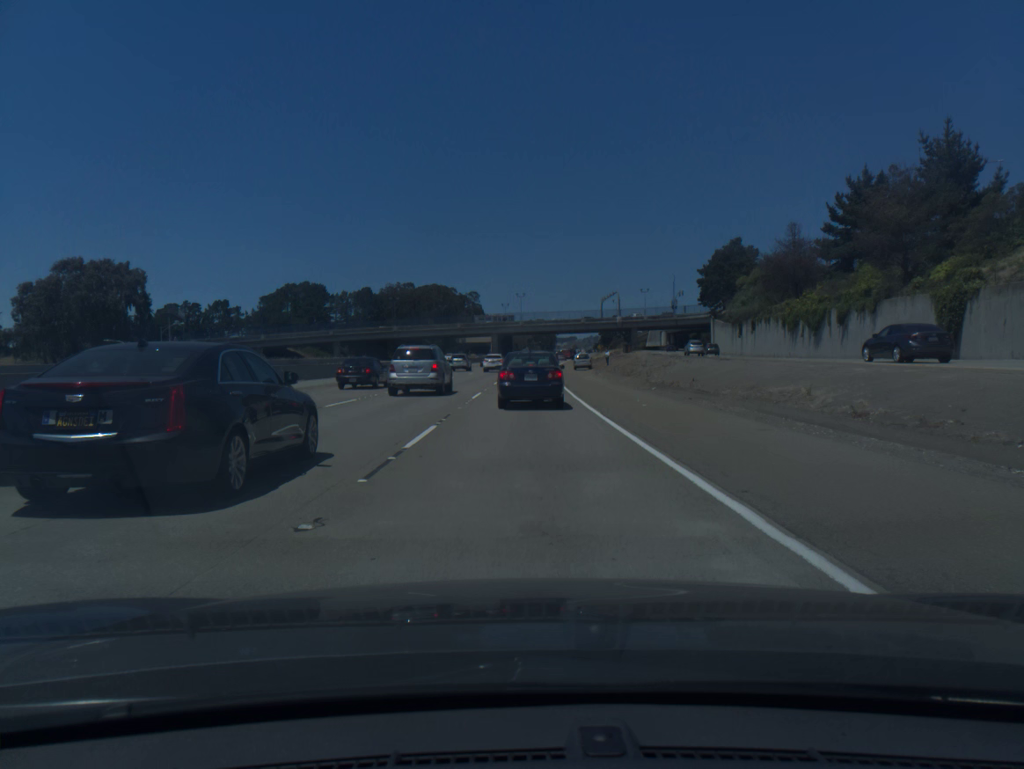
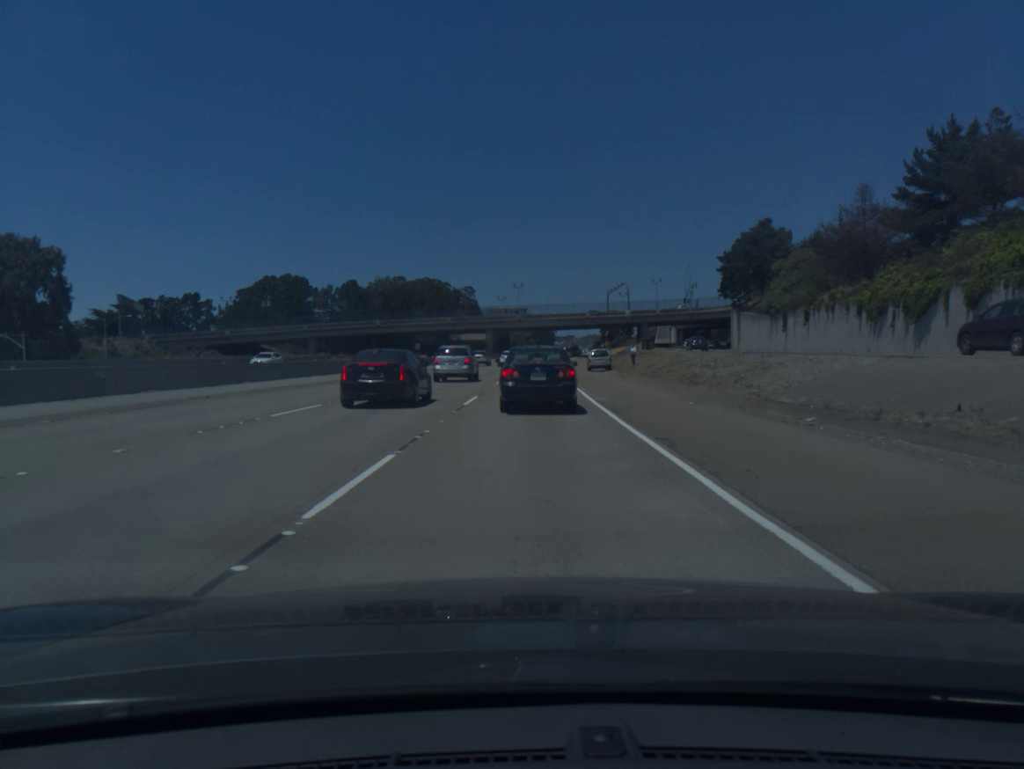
(0.0, +20.0) m; 0°
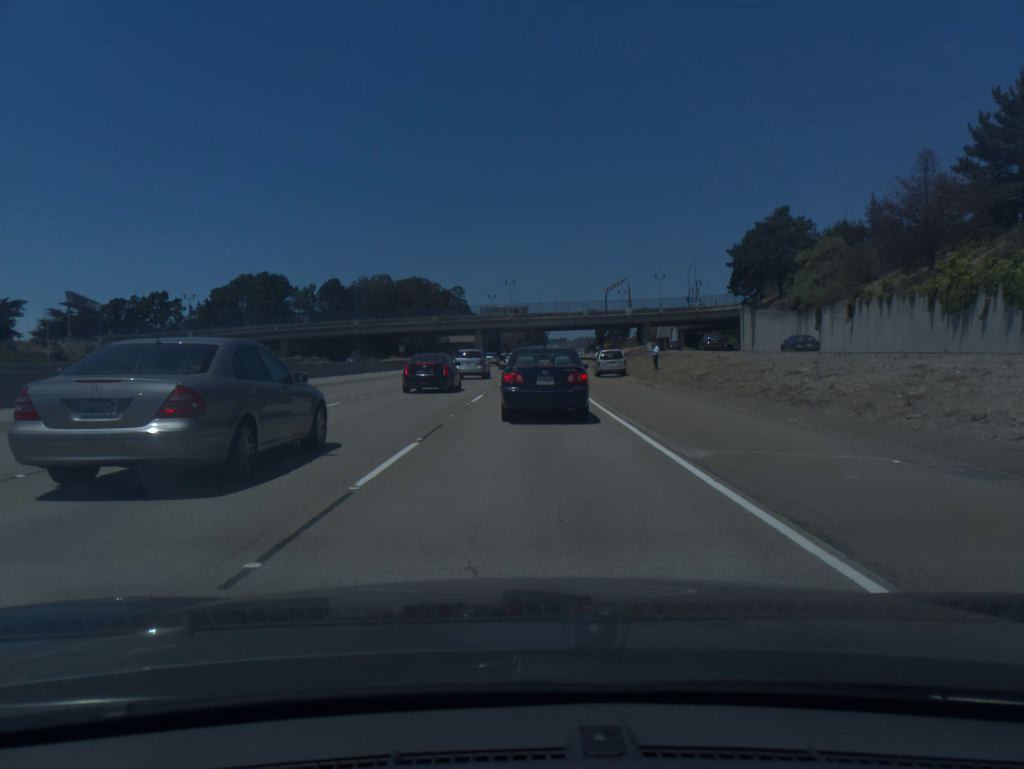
(+0.1, +12.6) m; +1°
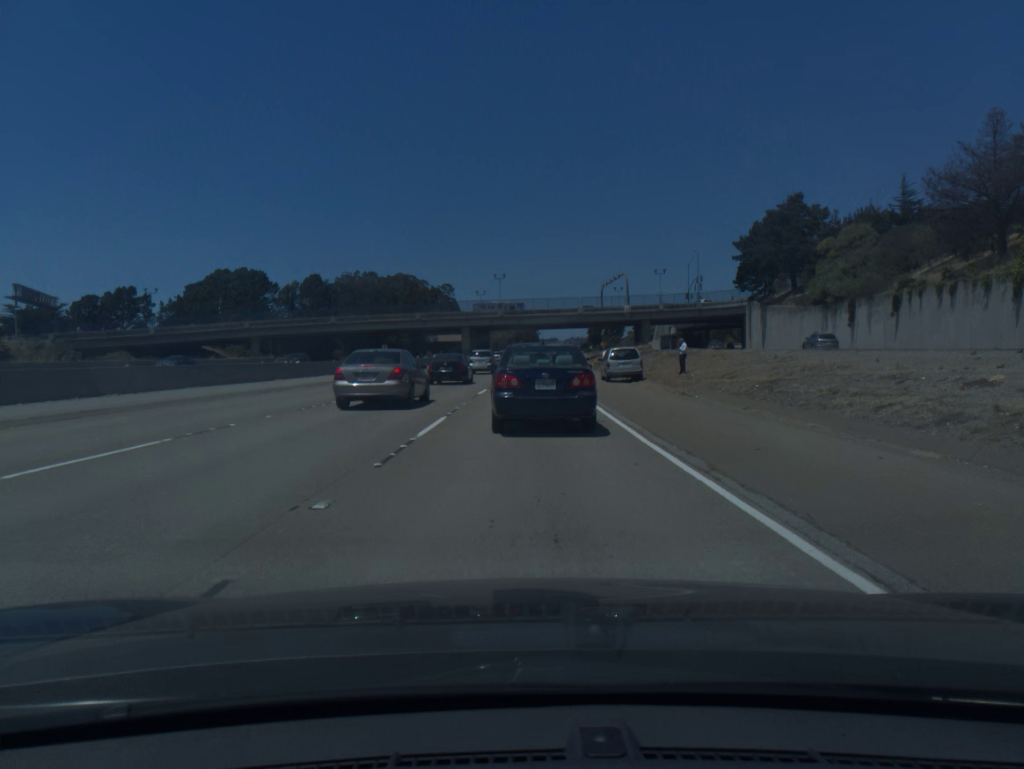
(0.0, +10.2) m; 0°
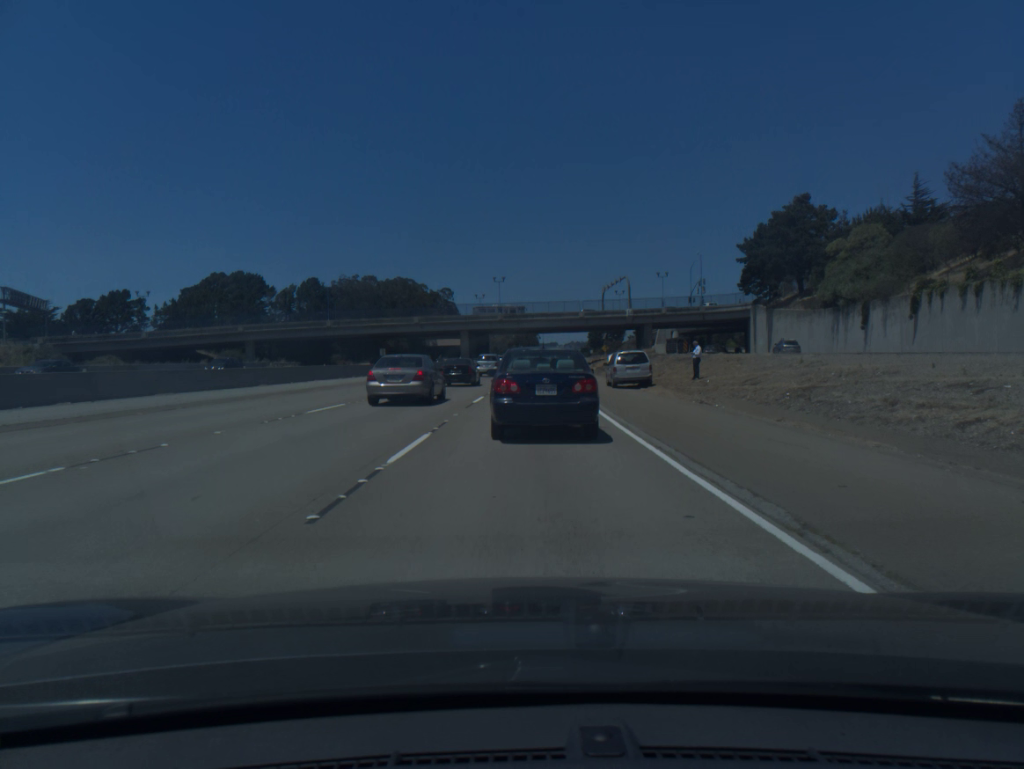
(0.0, +2.8) m; 0°
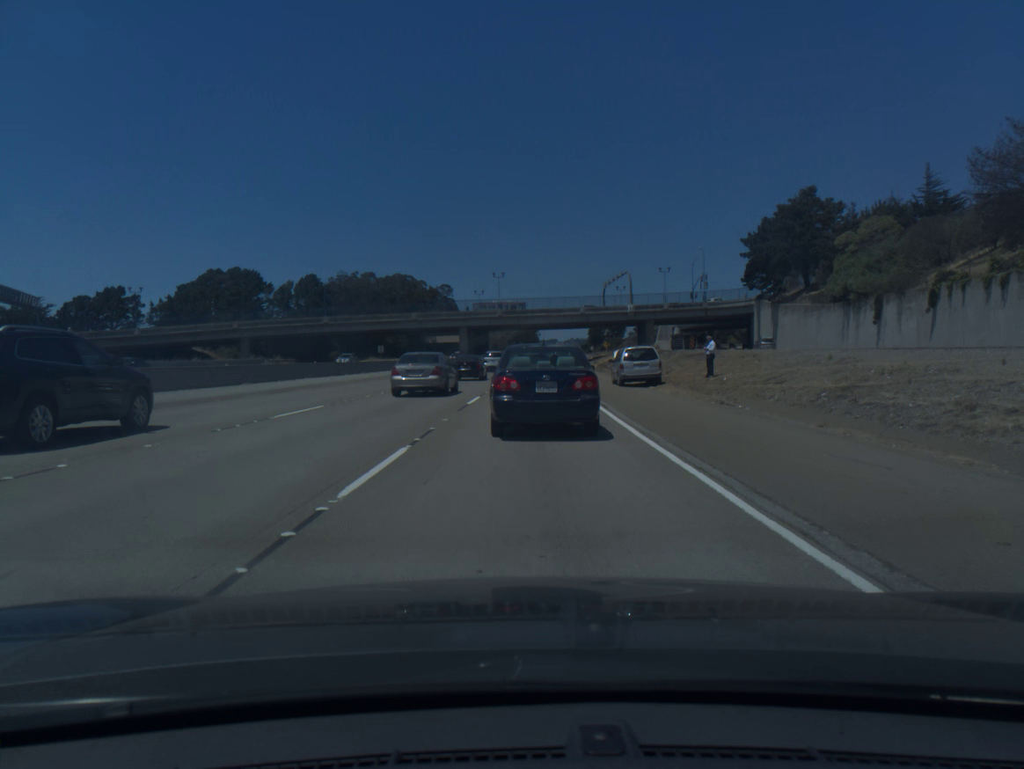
(0.0, +2.6) m; 0°
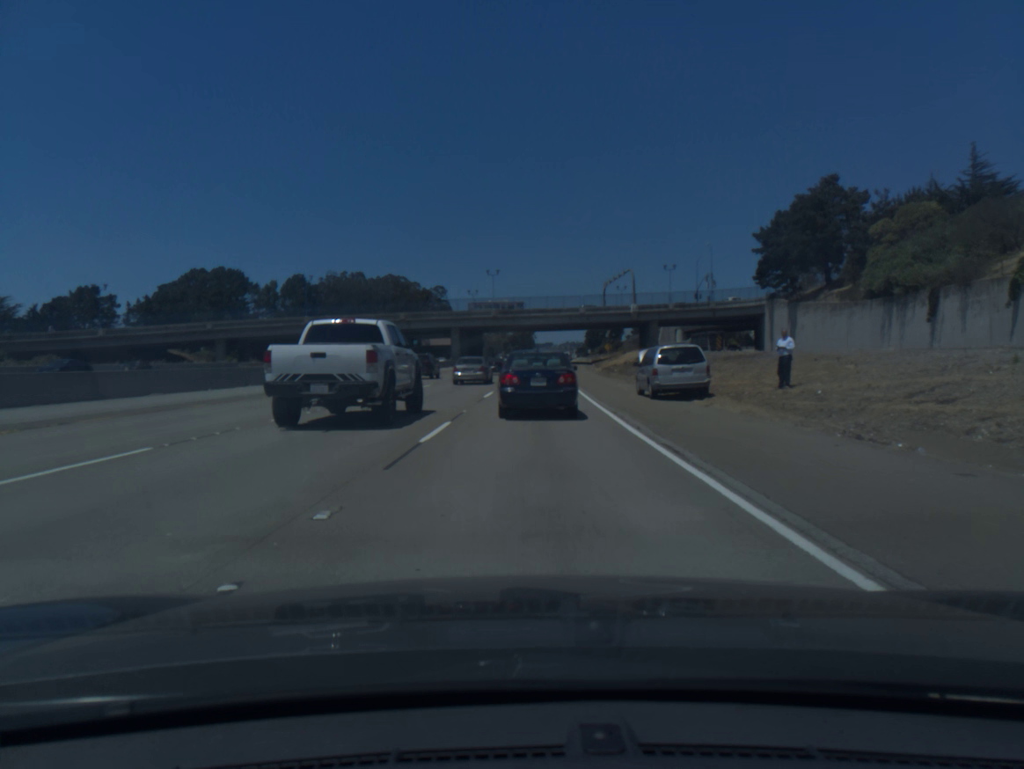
(0.0, +9.3) m; 0°
